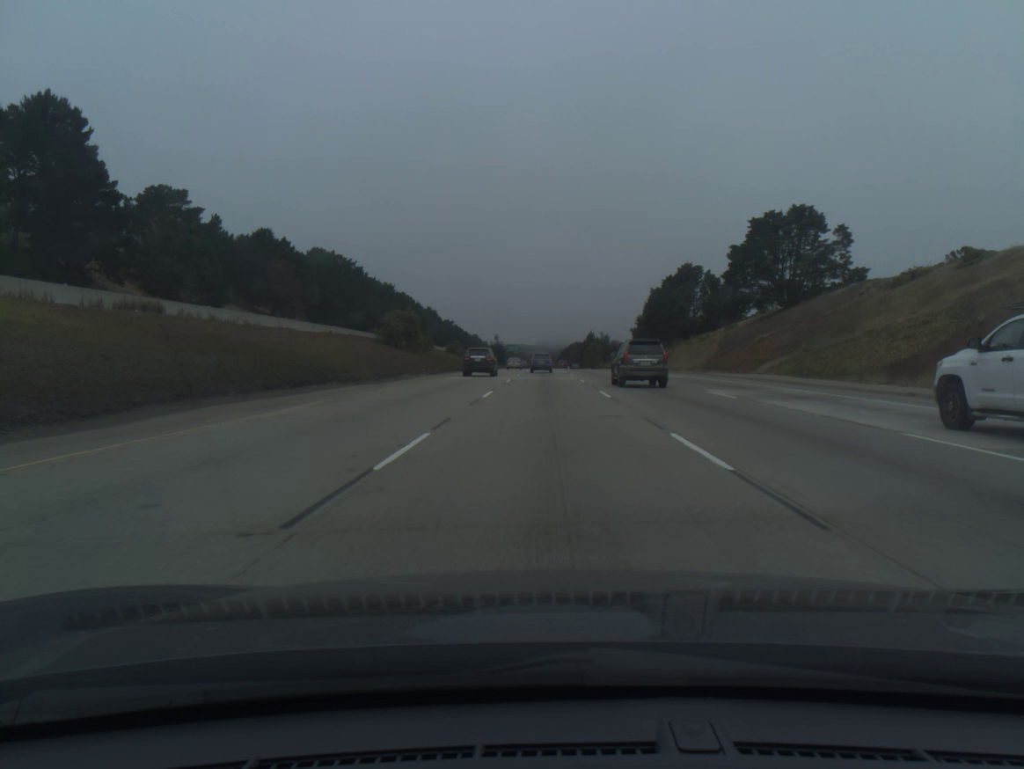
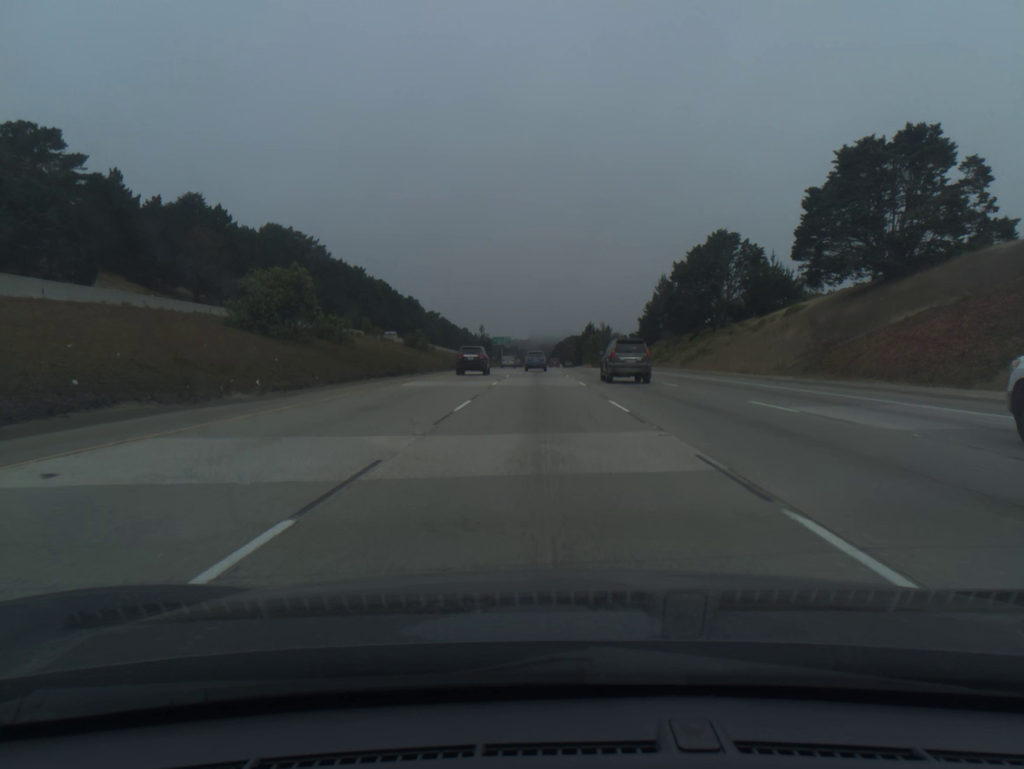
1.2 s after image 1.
(+0.2, +35.4) m; 0°
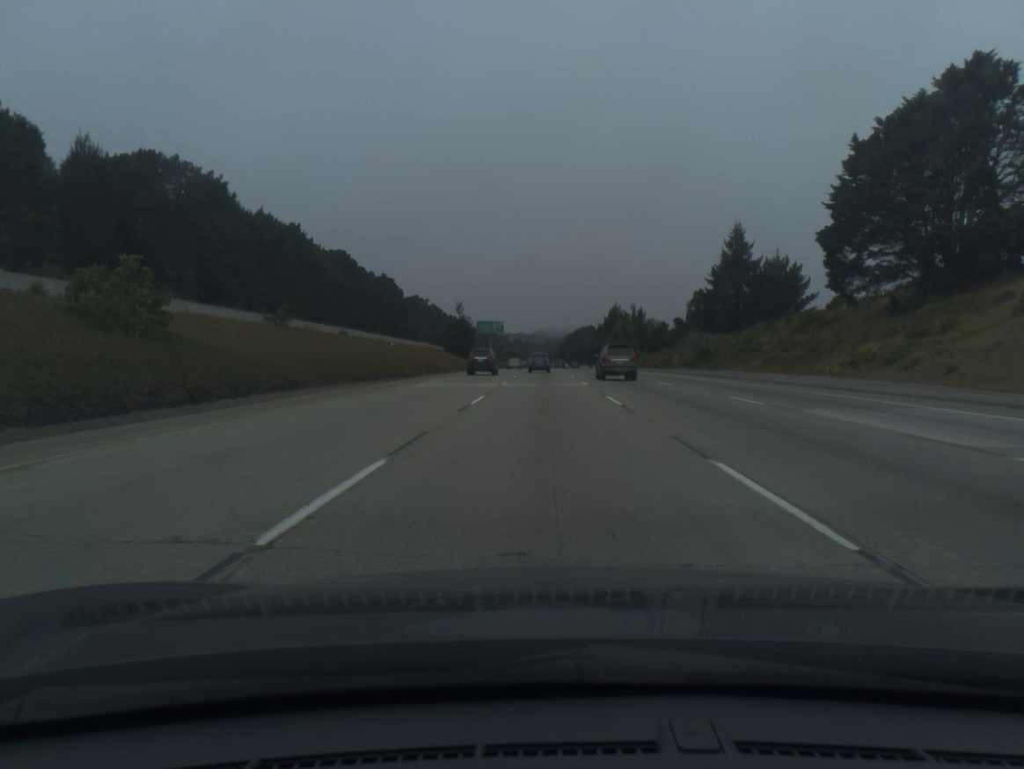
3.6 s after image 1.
(-0.3, +70.2) m; 0°
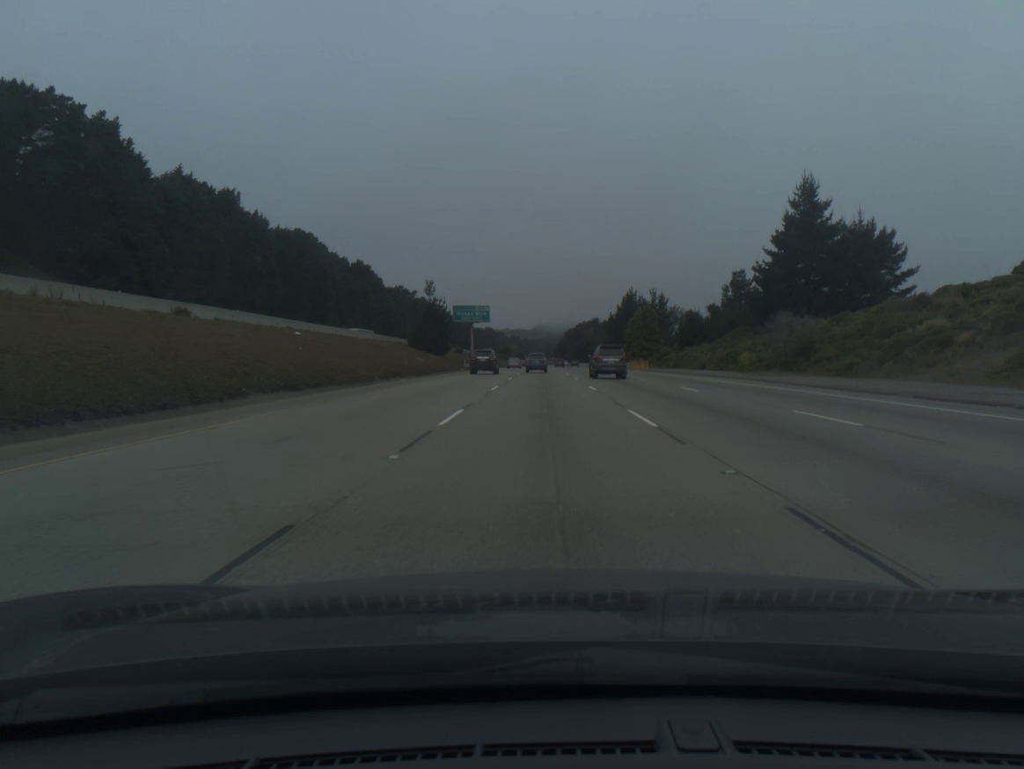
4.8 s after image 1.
(0.0, +35.2) m; 0°
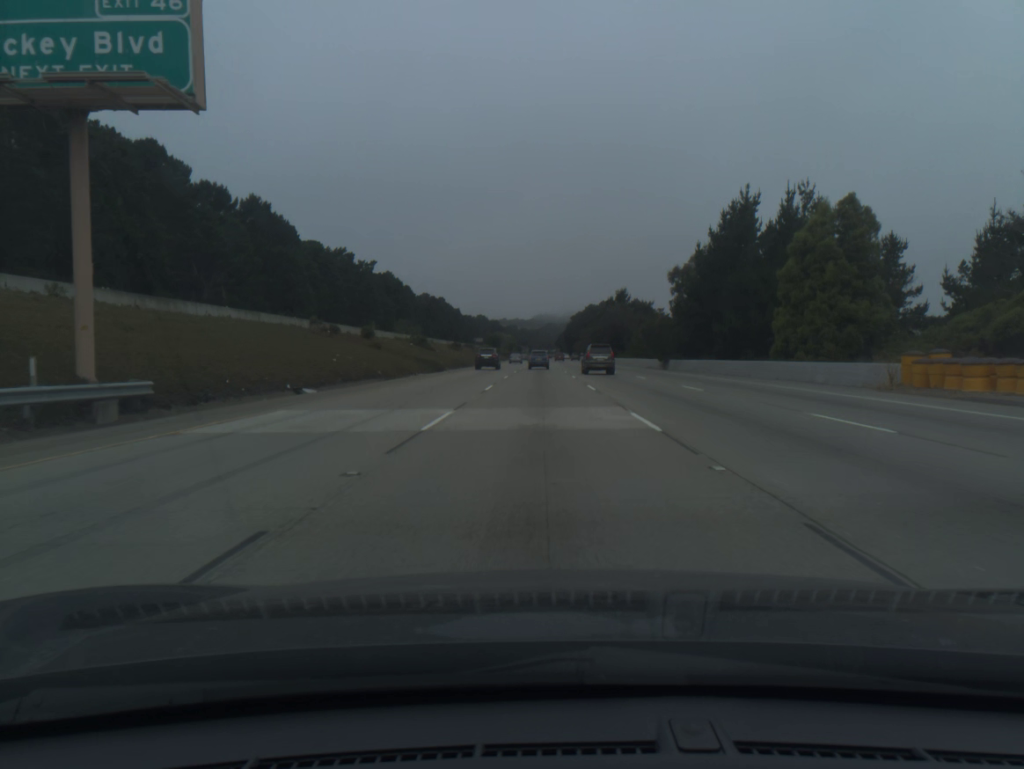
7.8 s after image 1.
(+0.1, +88.9) m; 0°
